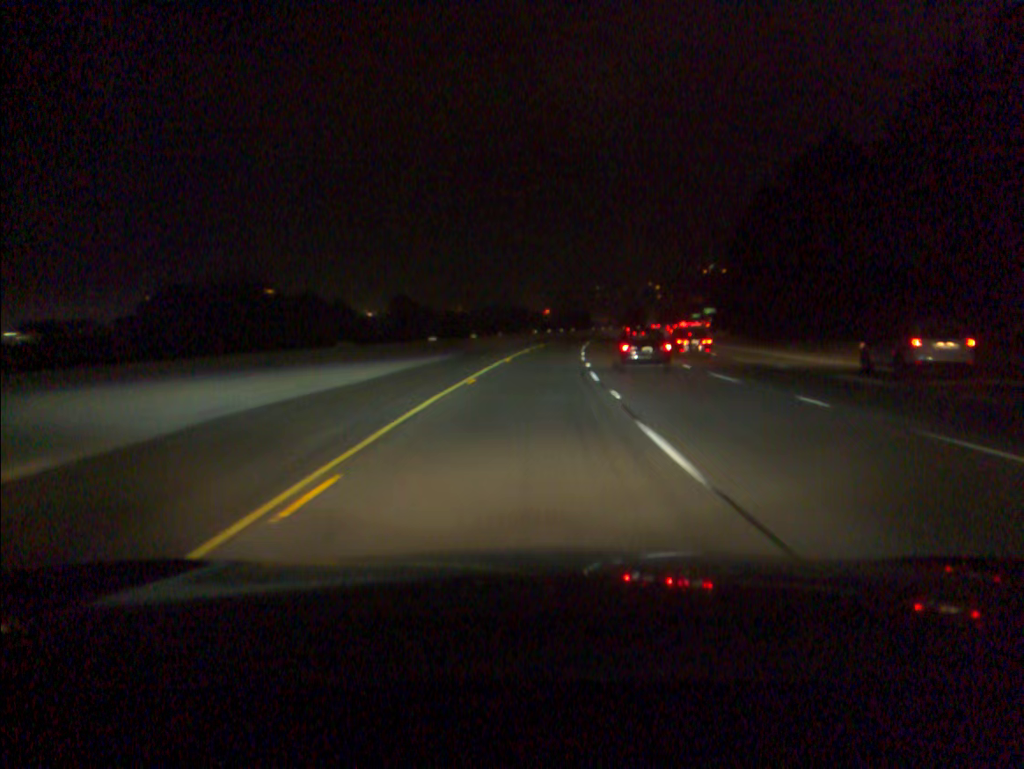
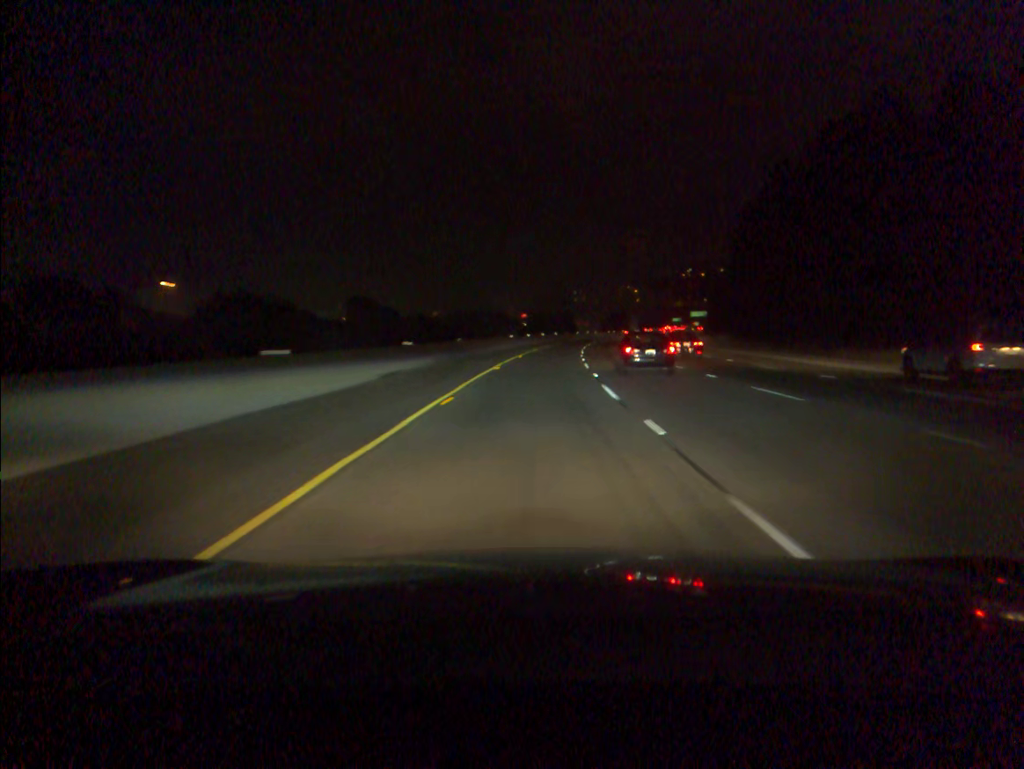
(+0.3, +19.9) m; +2°
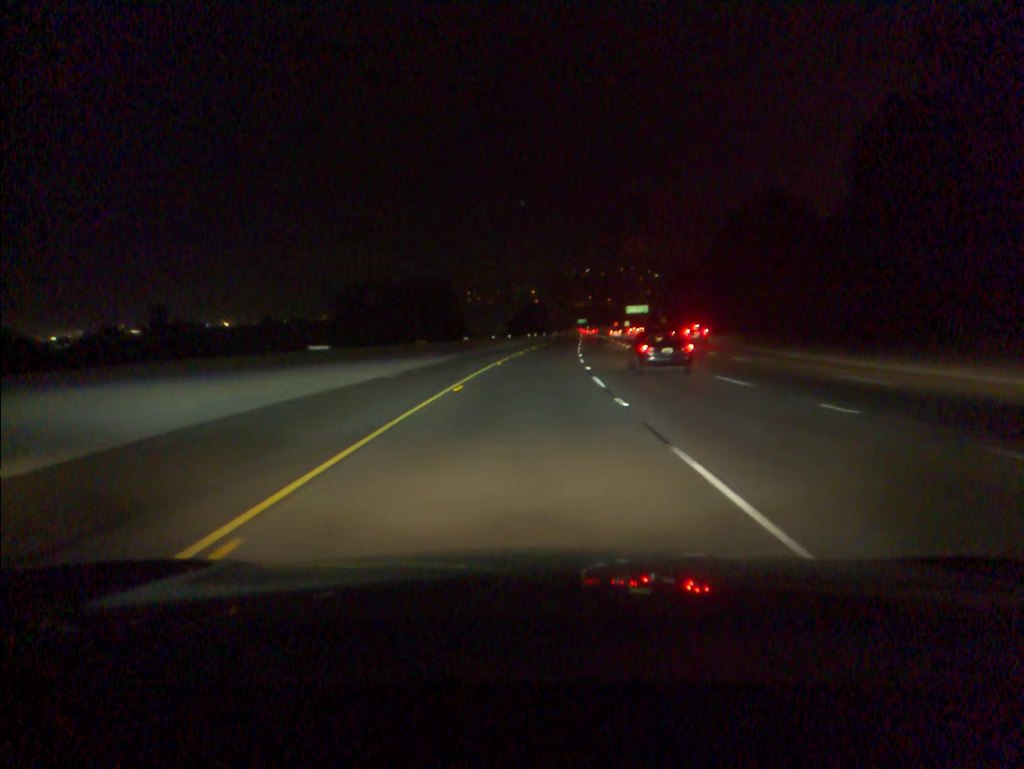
(+7.0, +99.1) m; +8°
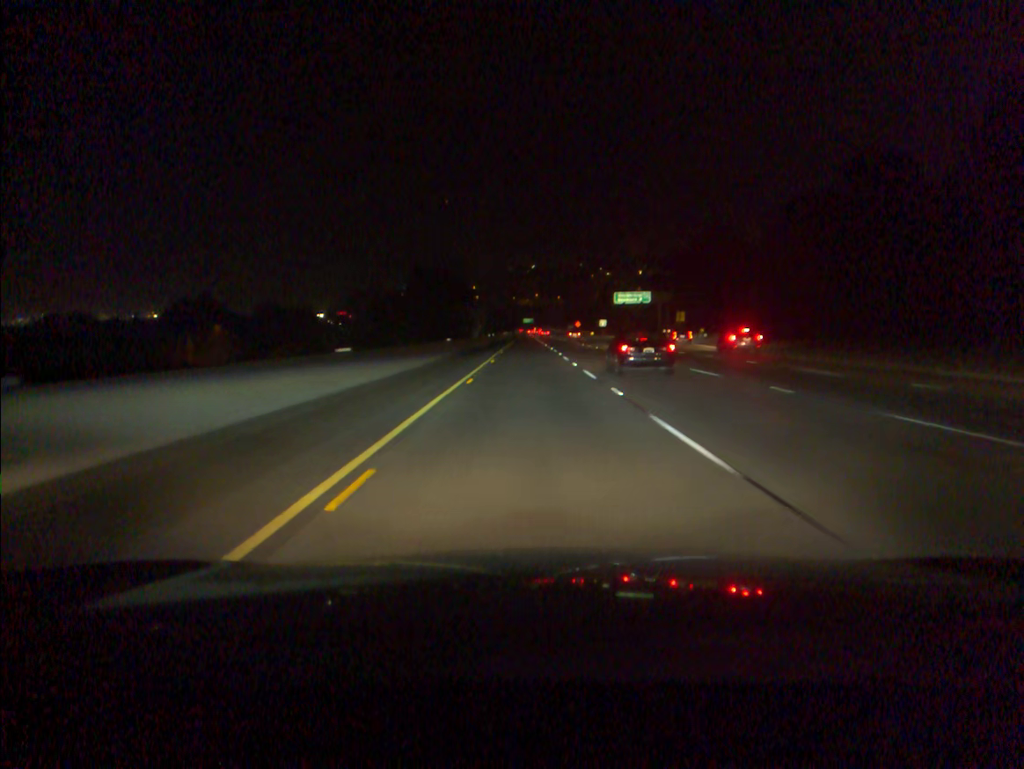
(+4.6, +99.3) m; +4°
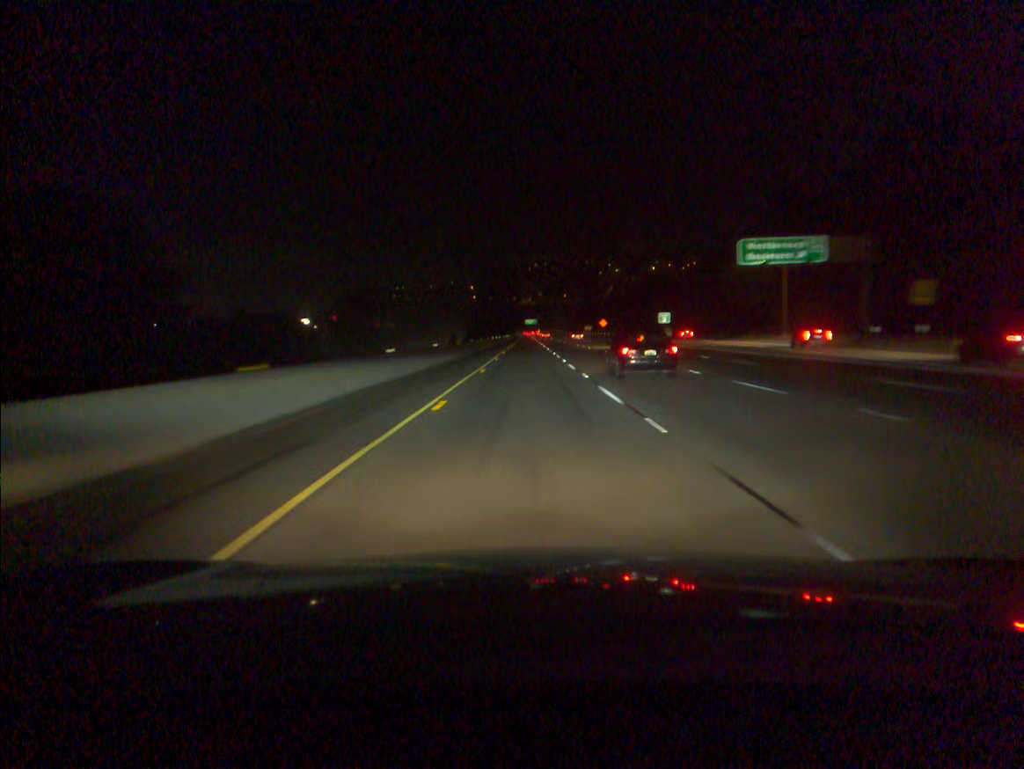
(0.0, +79.5) m; 0°
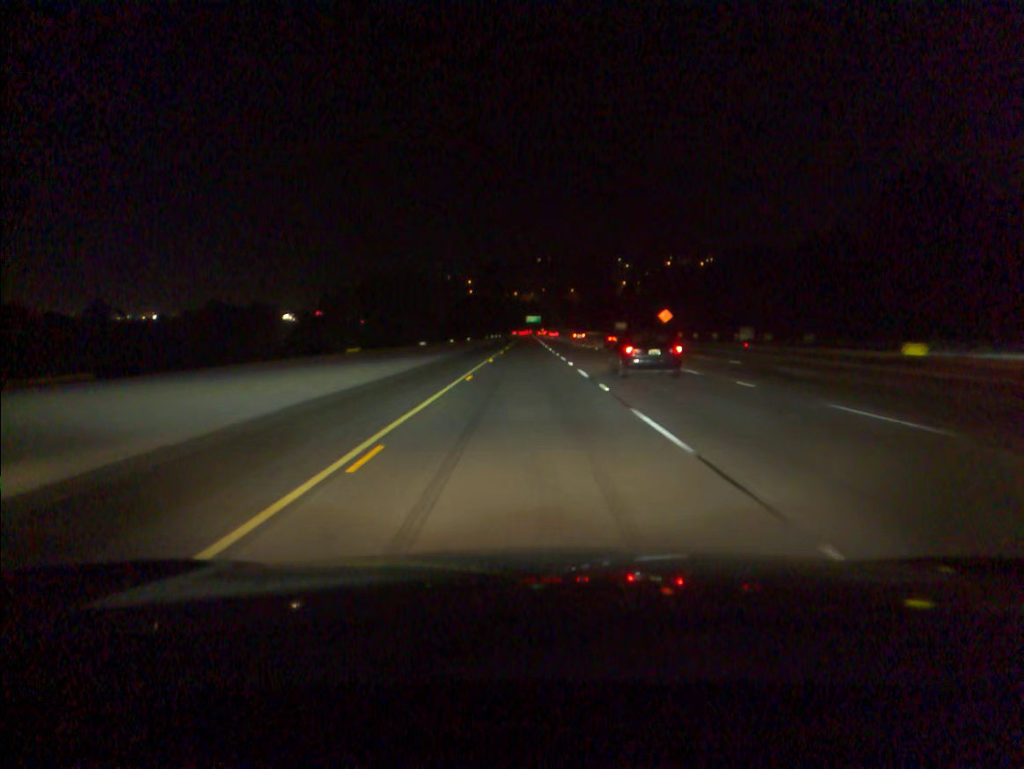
(-0.1, +79.6) m; 0°
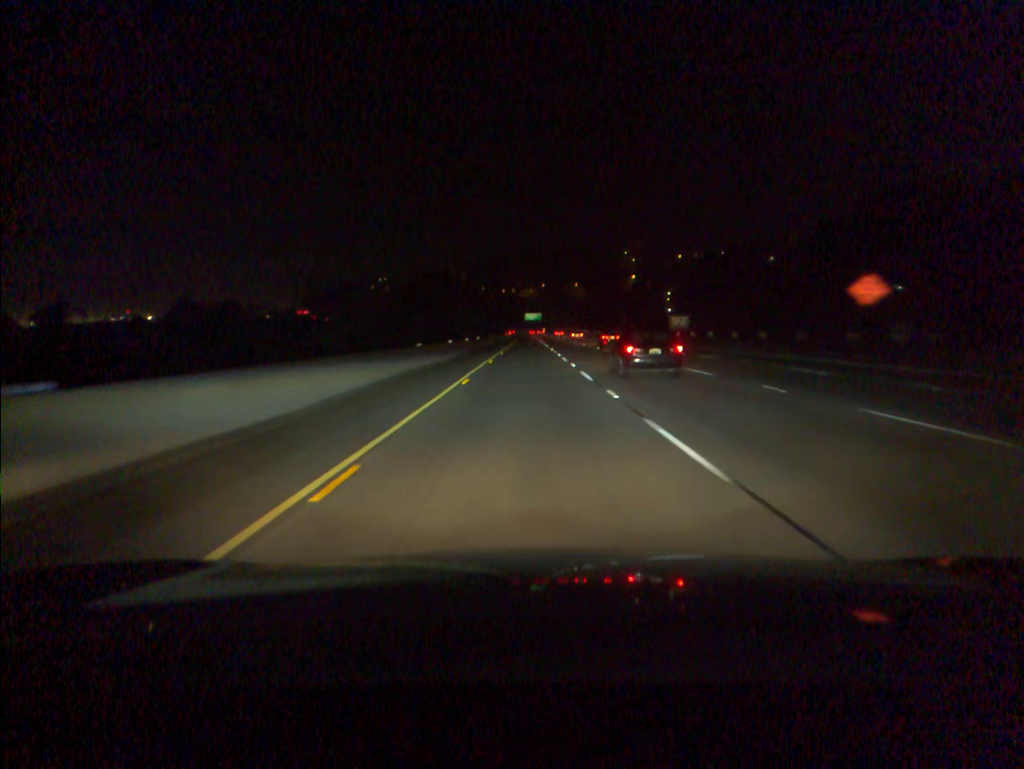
(+0.1, +59.6) m; 0°
